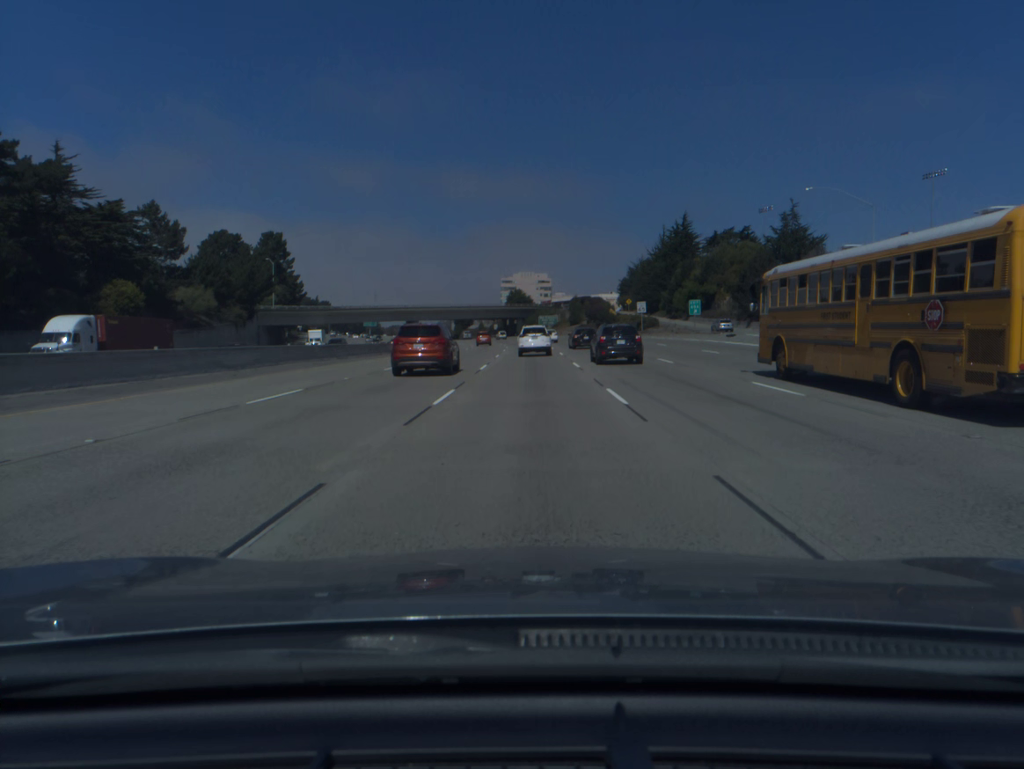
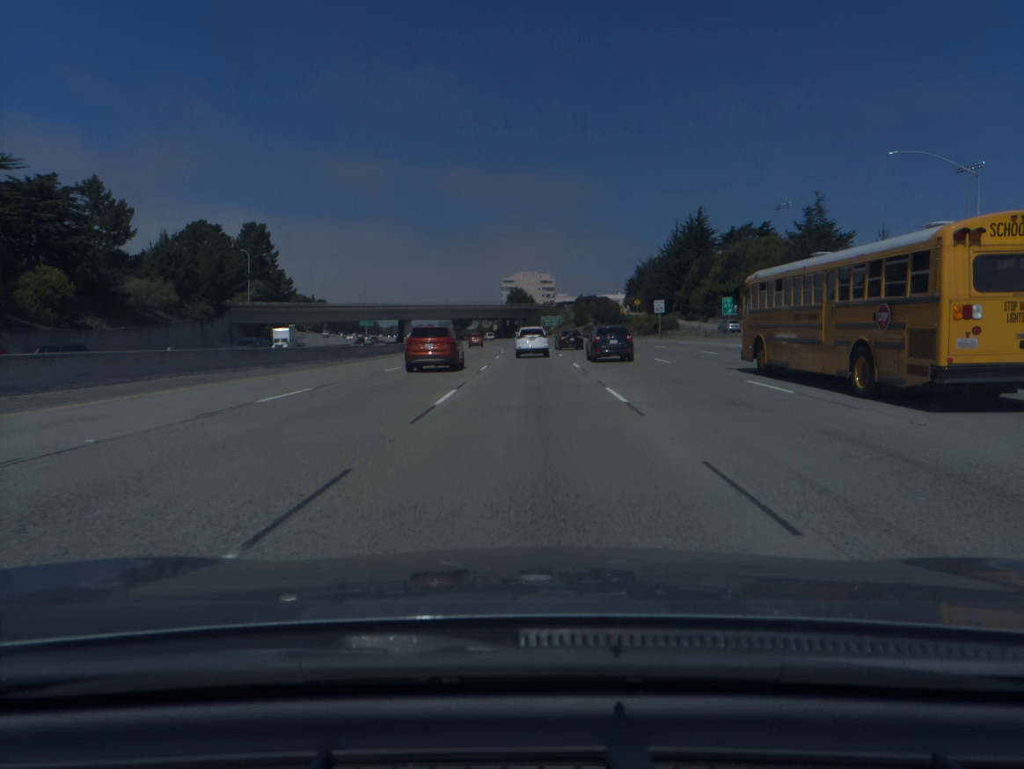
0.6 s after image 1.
(0.0, +14.0) m; 0°
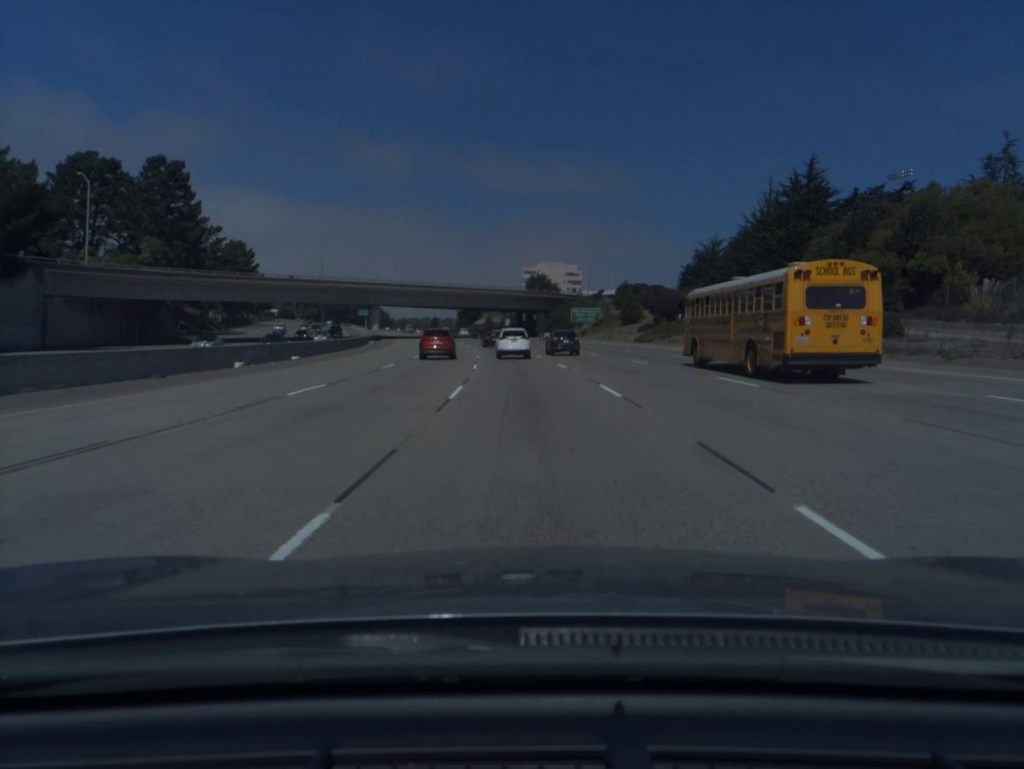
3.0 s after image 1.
(-0.4, +55.5) m; -1°
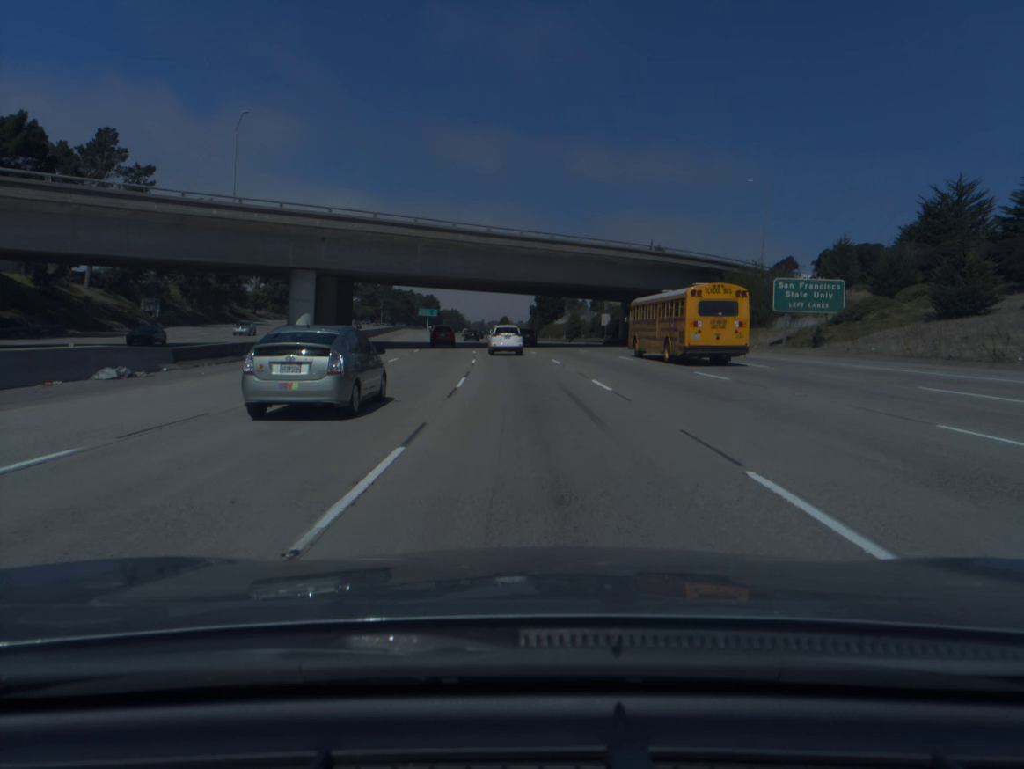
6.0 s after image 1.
(-3.6, +69.1) m; -6°
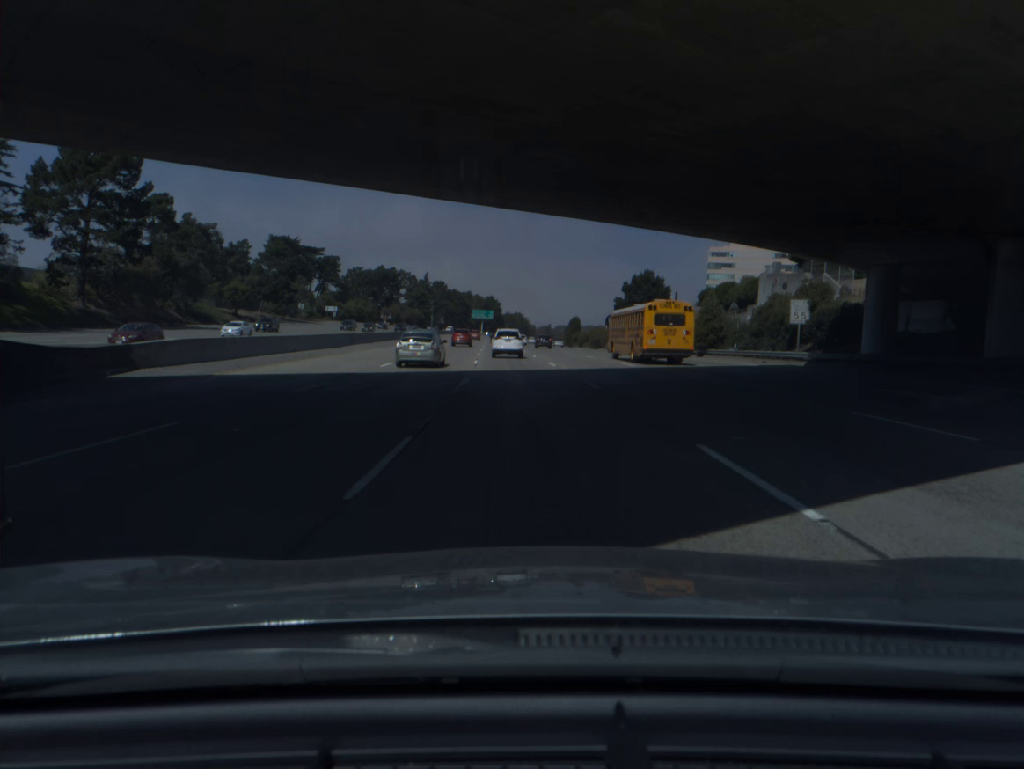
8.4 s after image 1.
(-2.3, +55.1) m; -4°
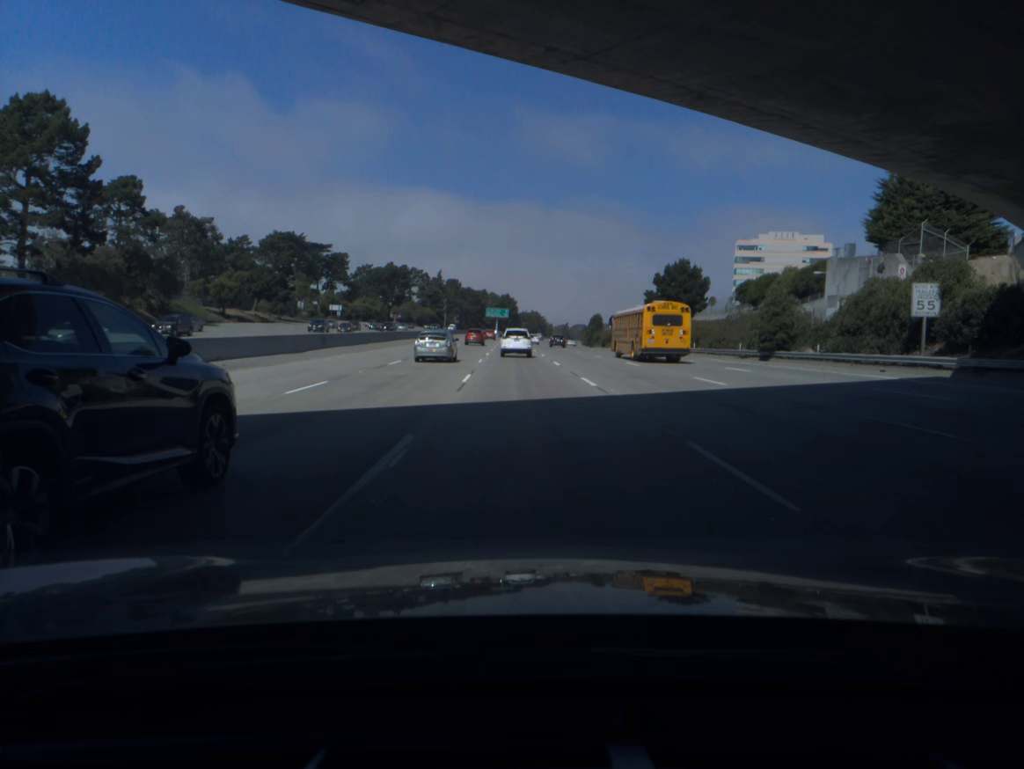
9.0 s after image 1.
(-0.2, +13.8) m; -1°
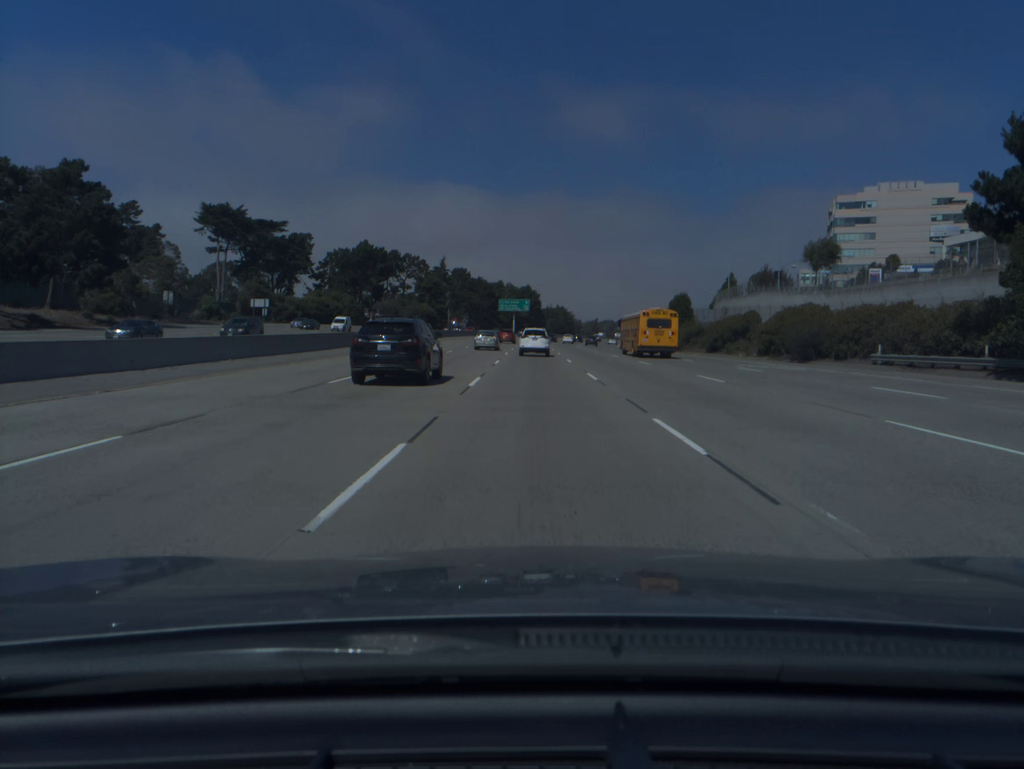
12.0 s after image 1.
(-2.0, +69.7) m; -2°
